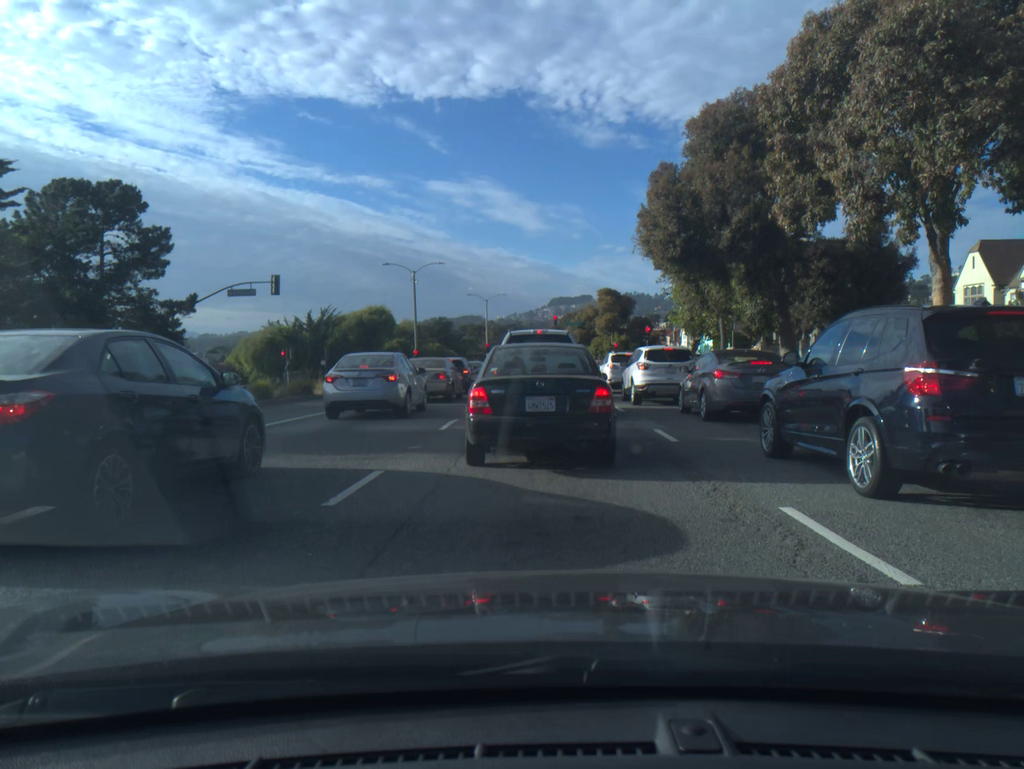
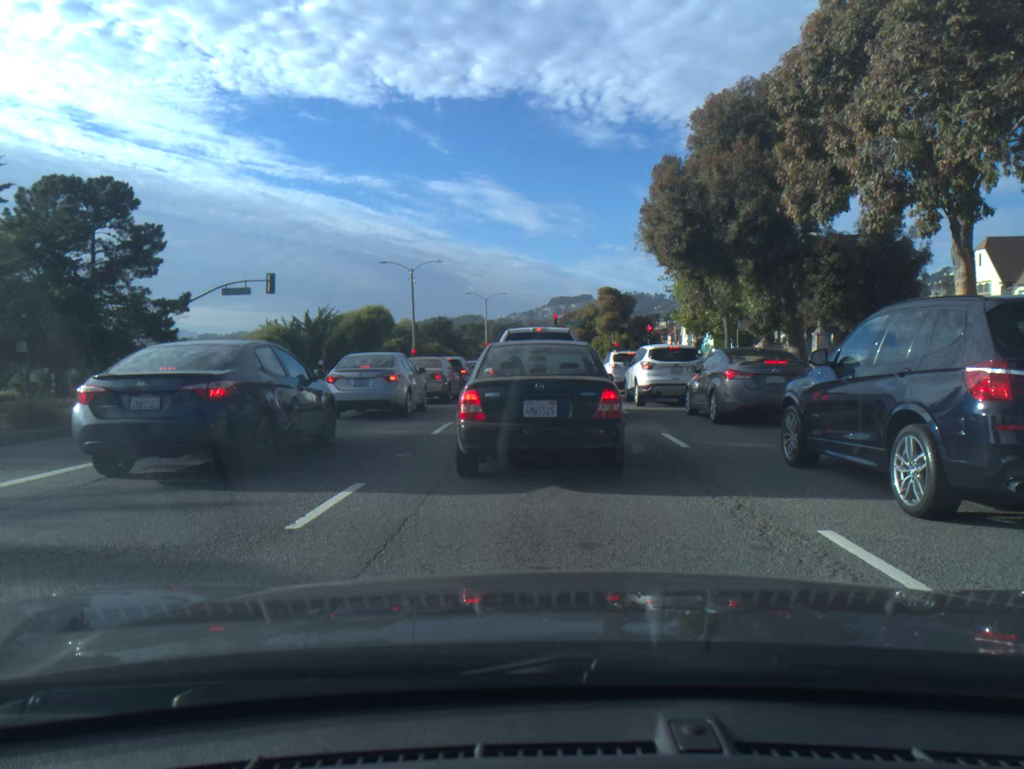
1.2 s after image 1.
(0.0, +0.9) m; 0°
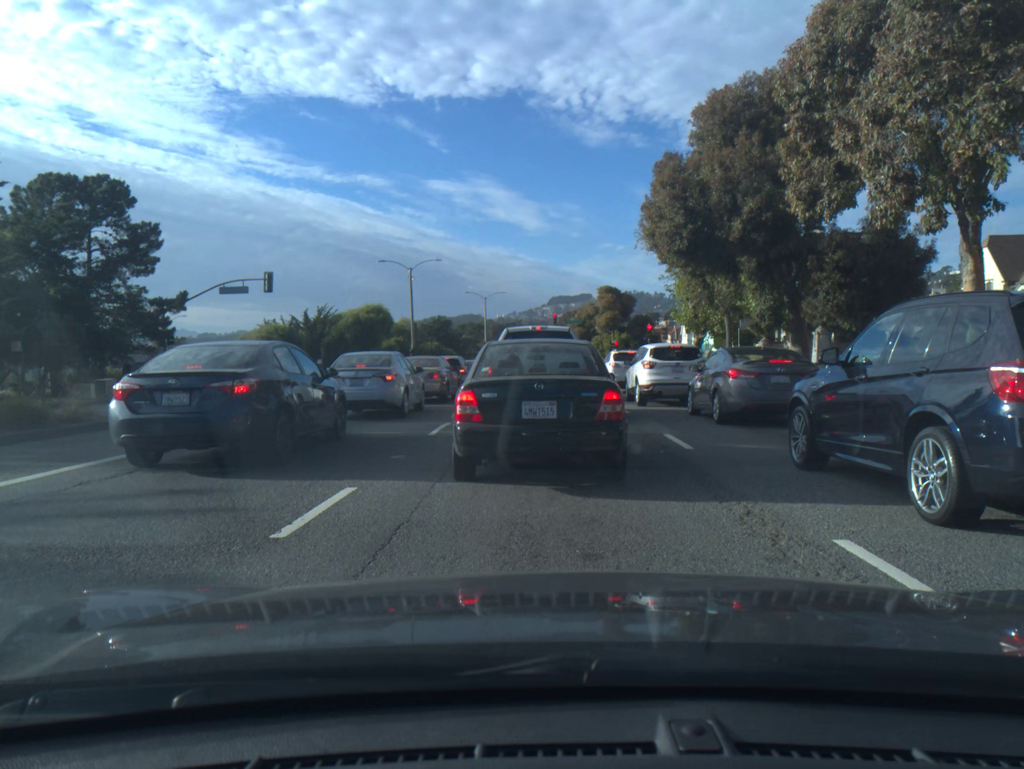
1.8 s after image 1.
(0.0, +0.3) m; 0°
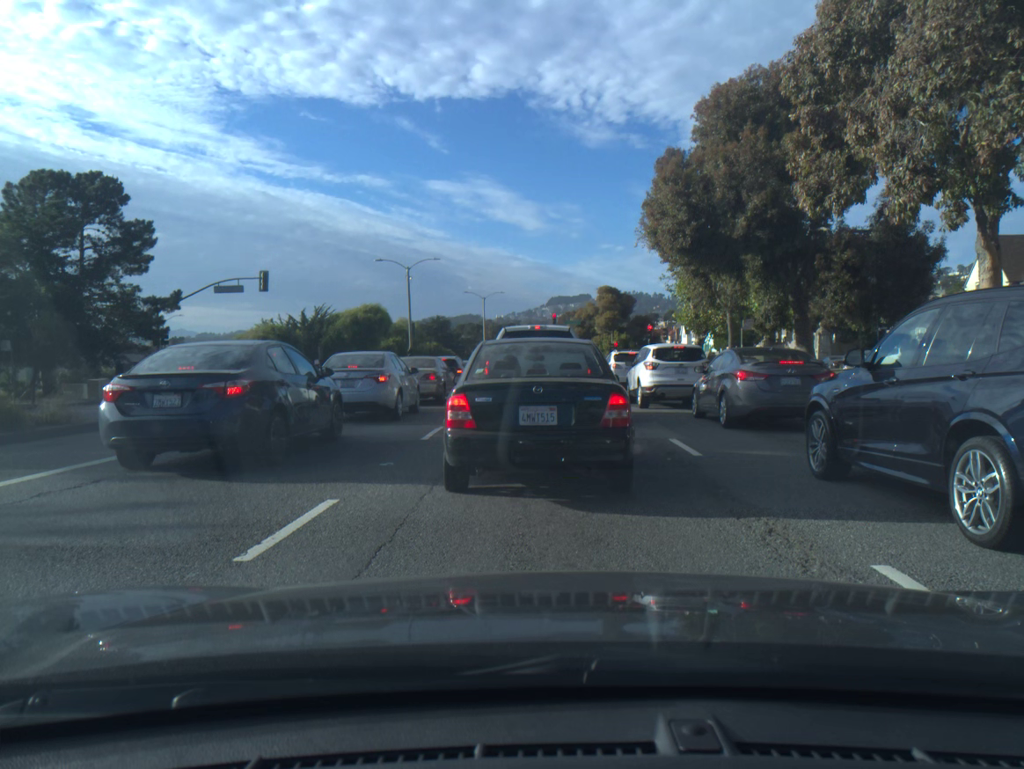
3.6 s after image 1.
(0.0, +0.5) m; 0°
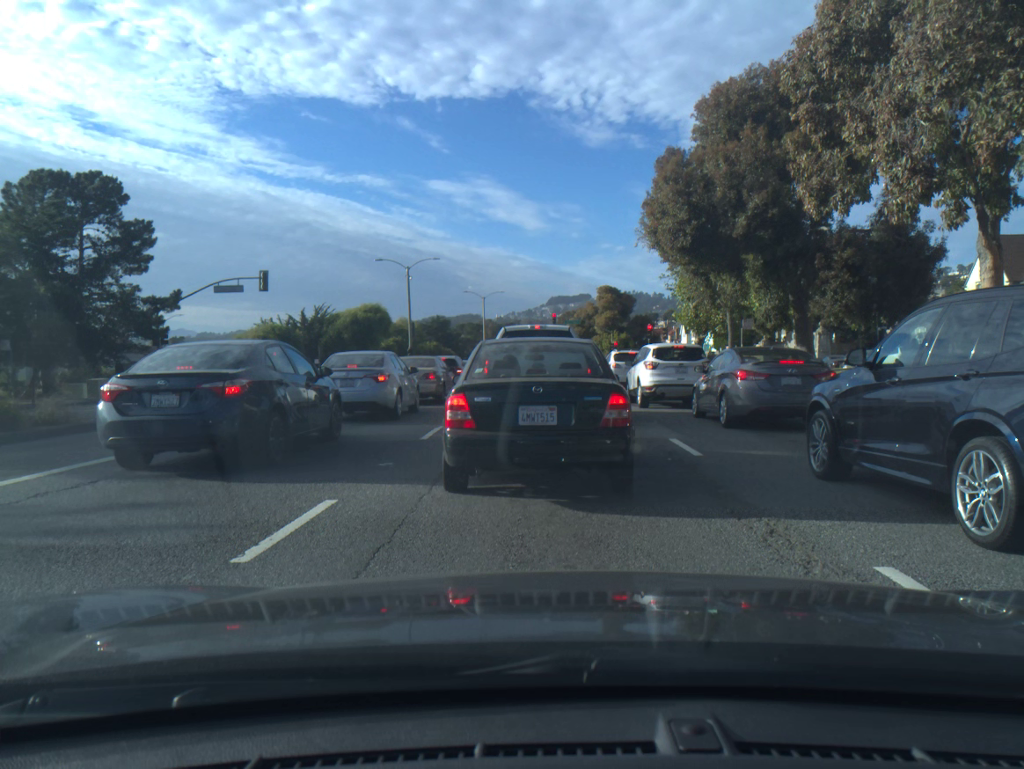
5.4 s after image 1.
(0.0, 0.0) m; 0°
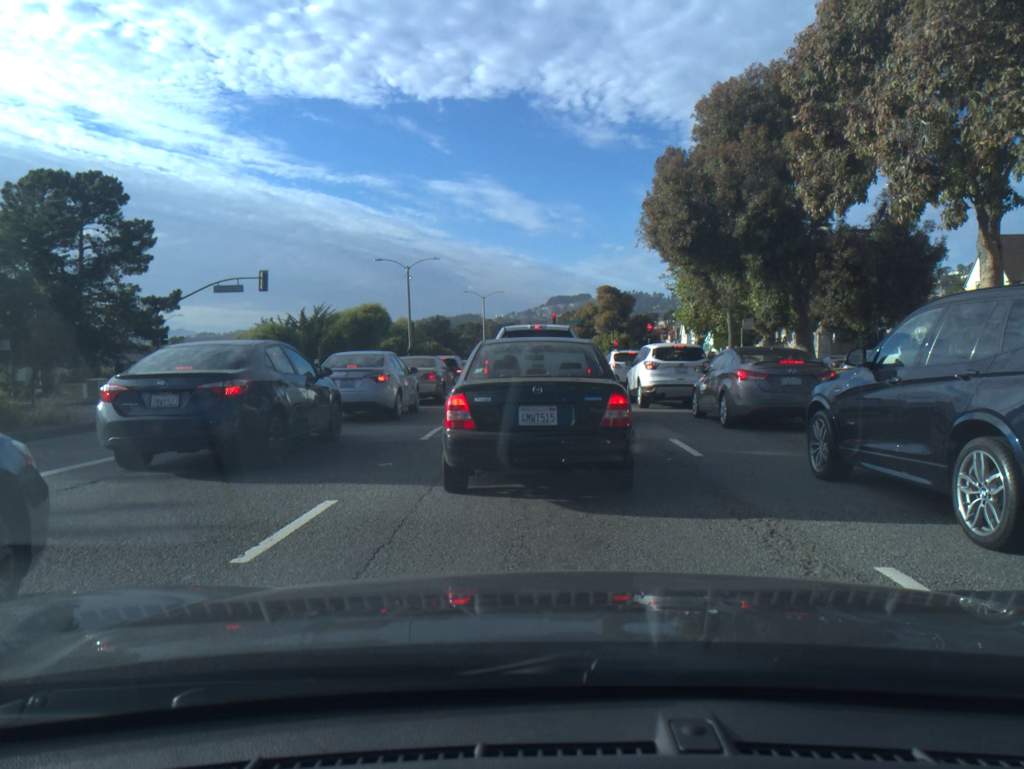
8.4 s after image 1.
(0.0, 0.0) m; 0°
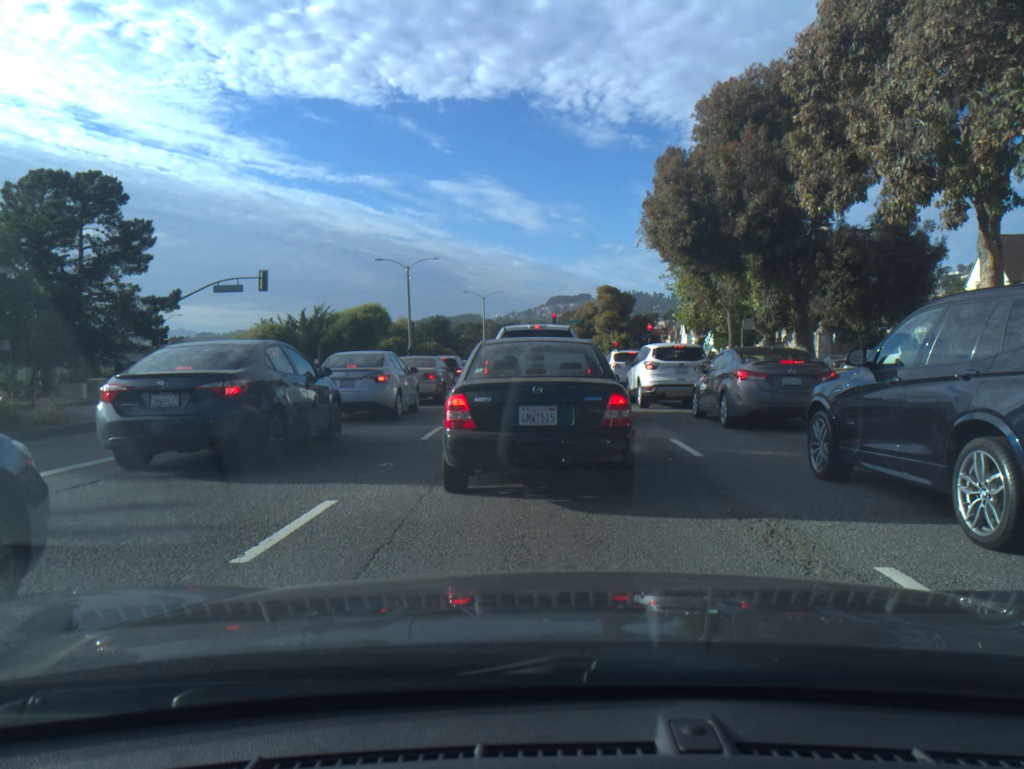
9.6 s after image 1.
(0.0, 0.0) m; 0°
